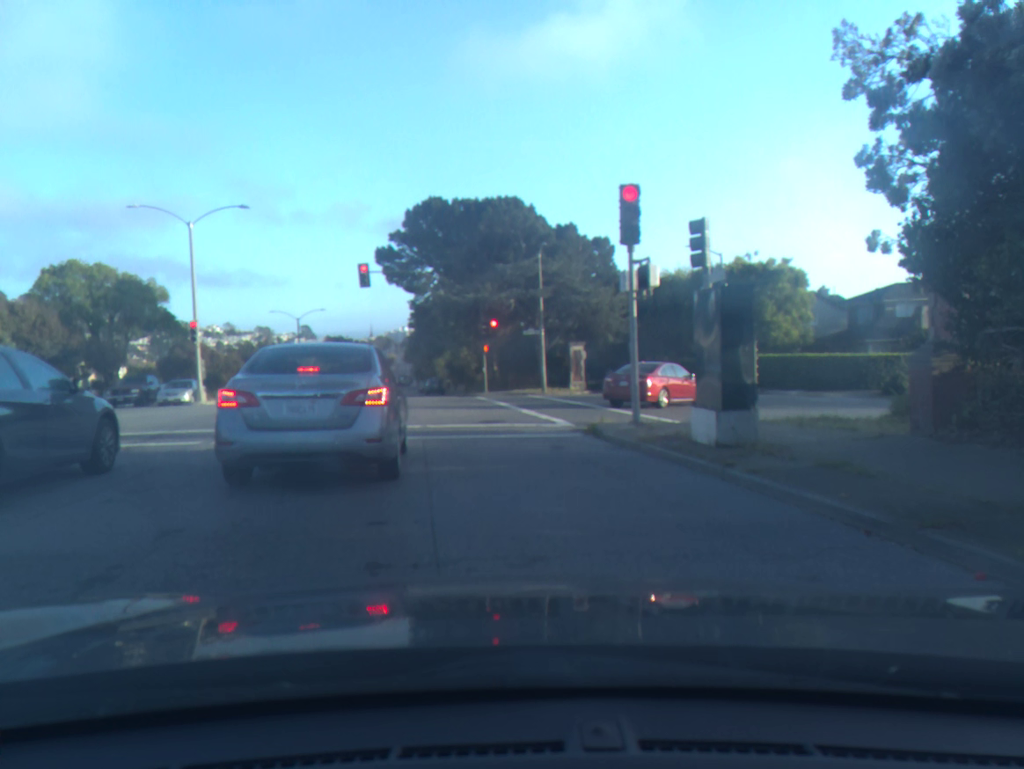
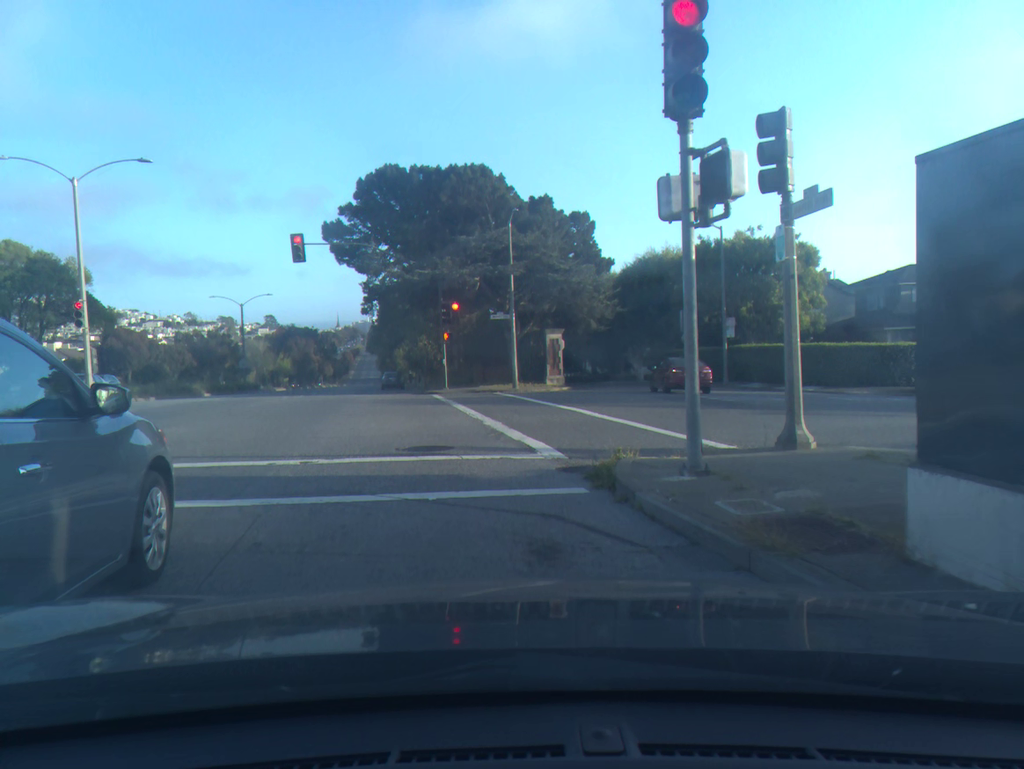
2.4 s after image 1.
(+0.2, +6.6) m; +1°
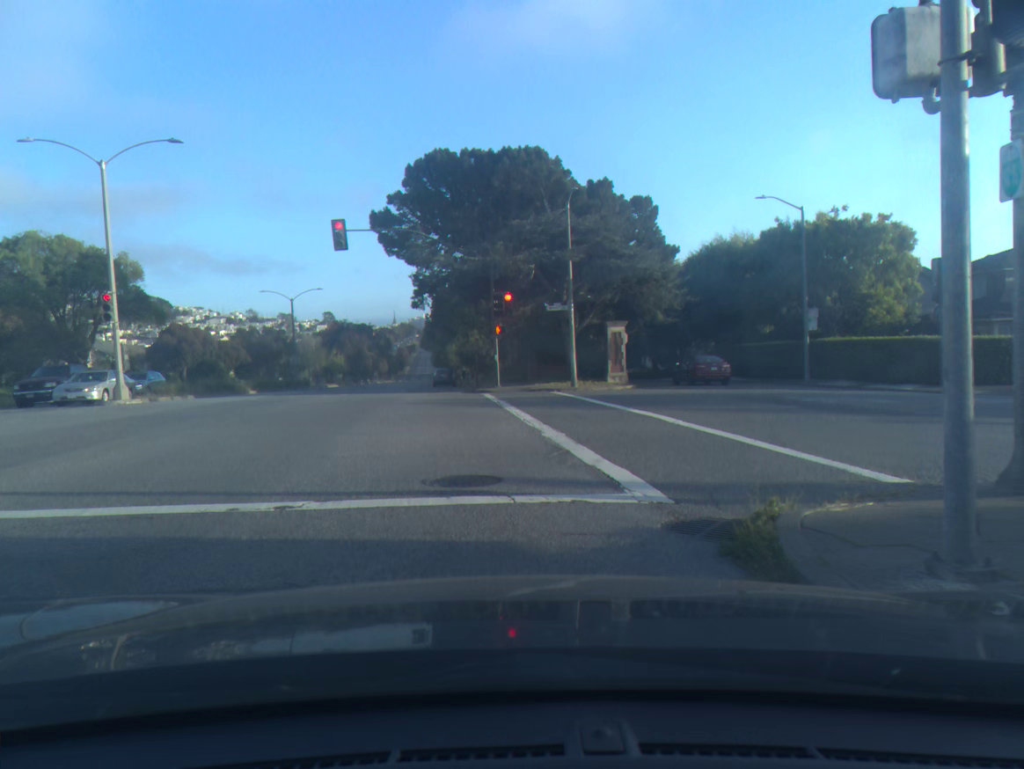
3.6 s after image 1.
(-0.2, +3.3) m; -6°
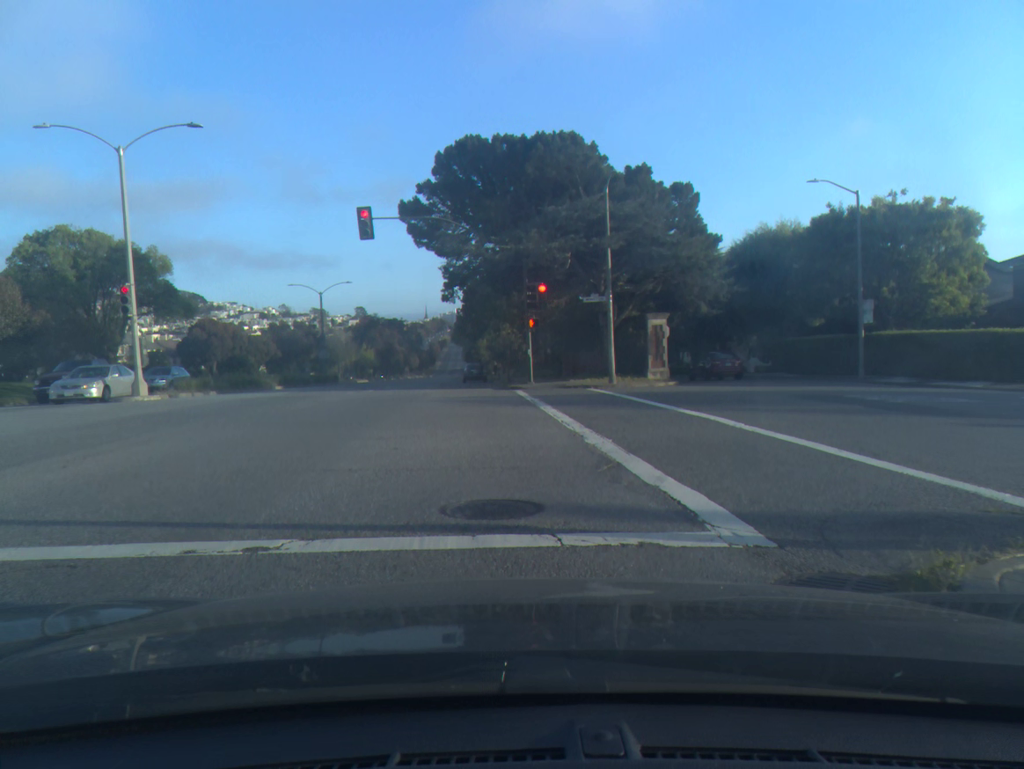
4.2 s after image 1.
(0.0, +1.6) m; -1°
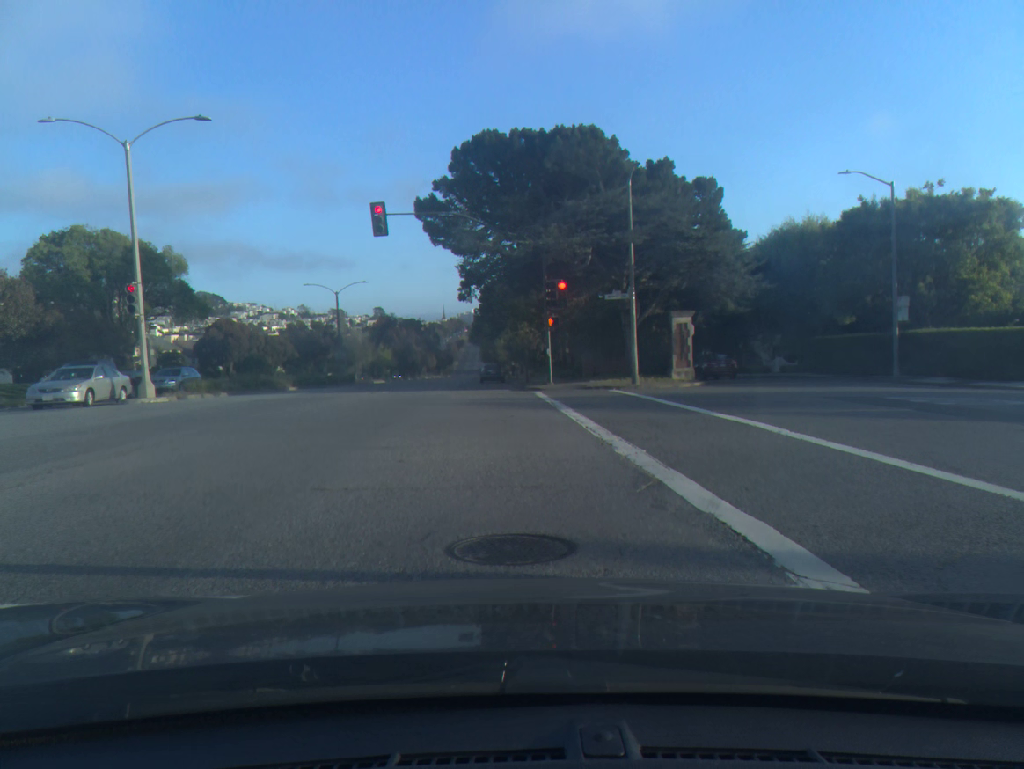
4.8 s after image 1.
(0.0, +1.3) m; -1°
